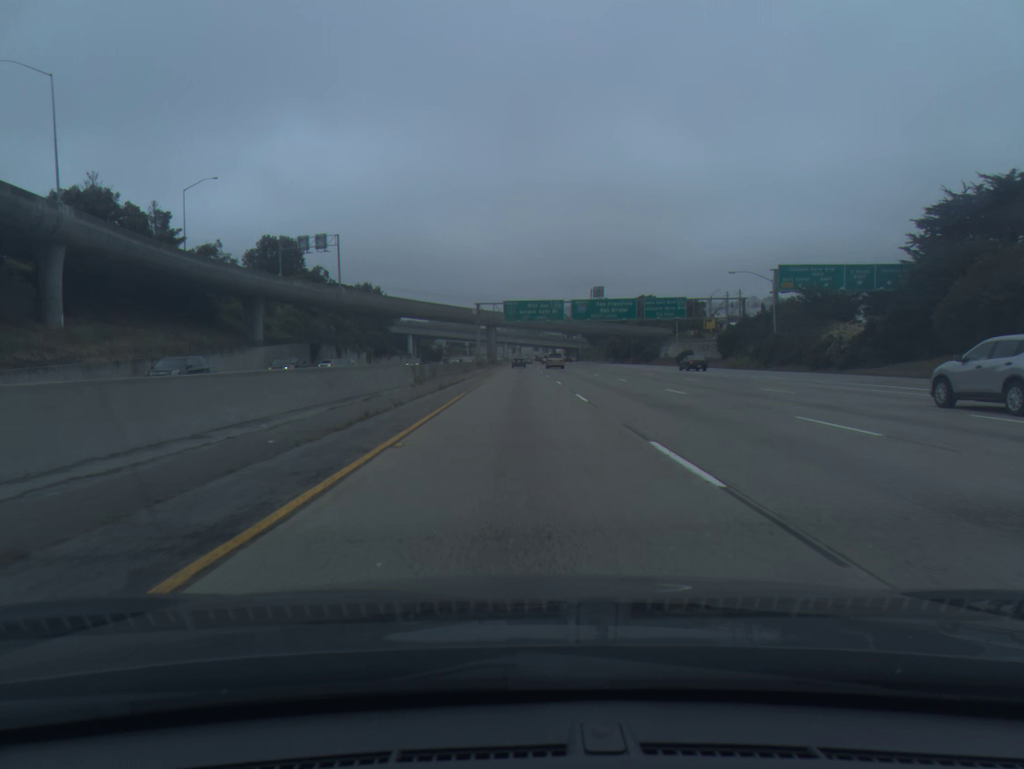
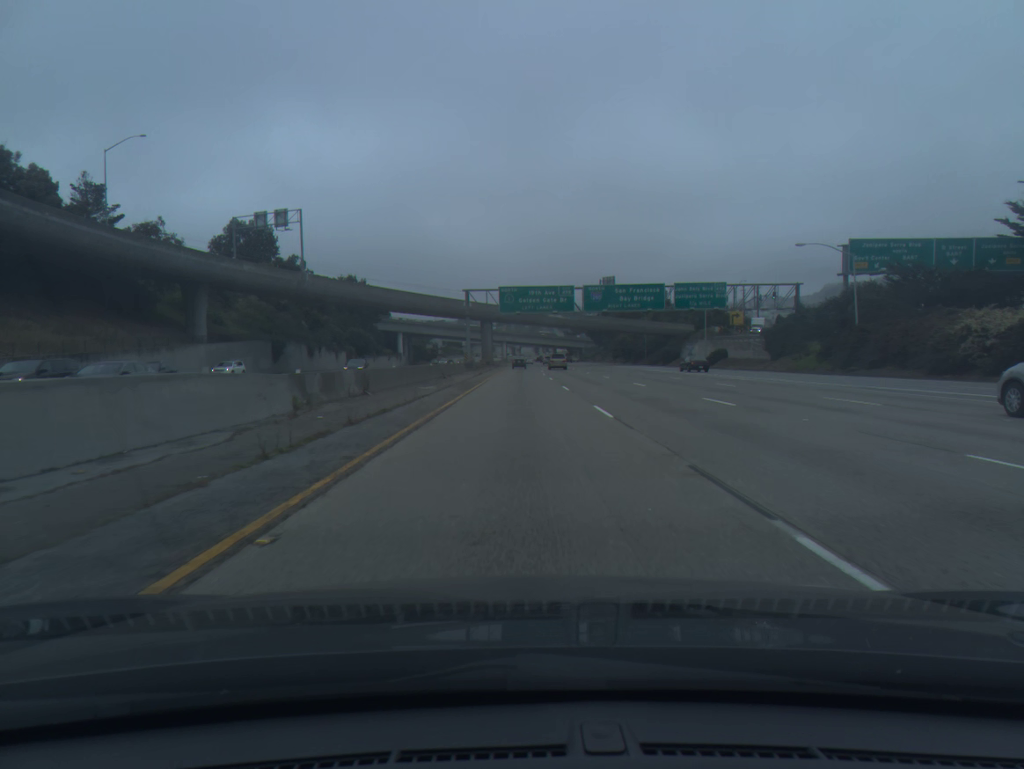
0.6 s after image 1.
(0.0, +20.2) m; 0°
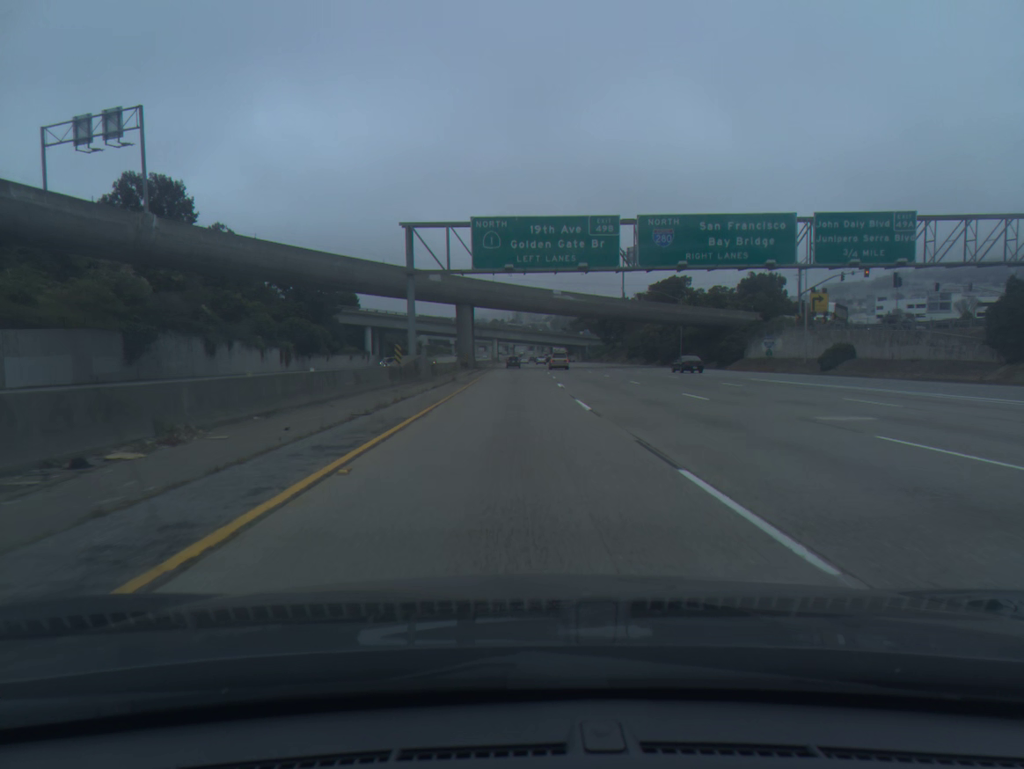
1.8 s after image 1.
(+0.1, +40.7) m; 0°
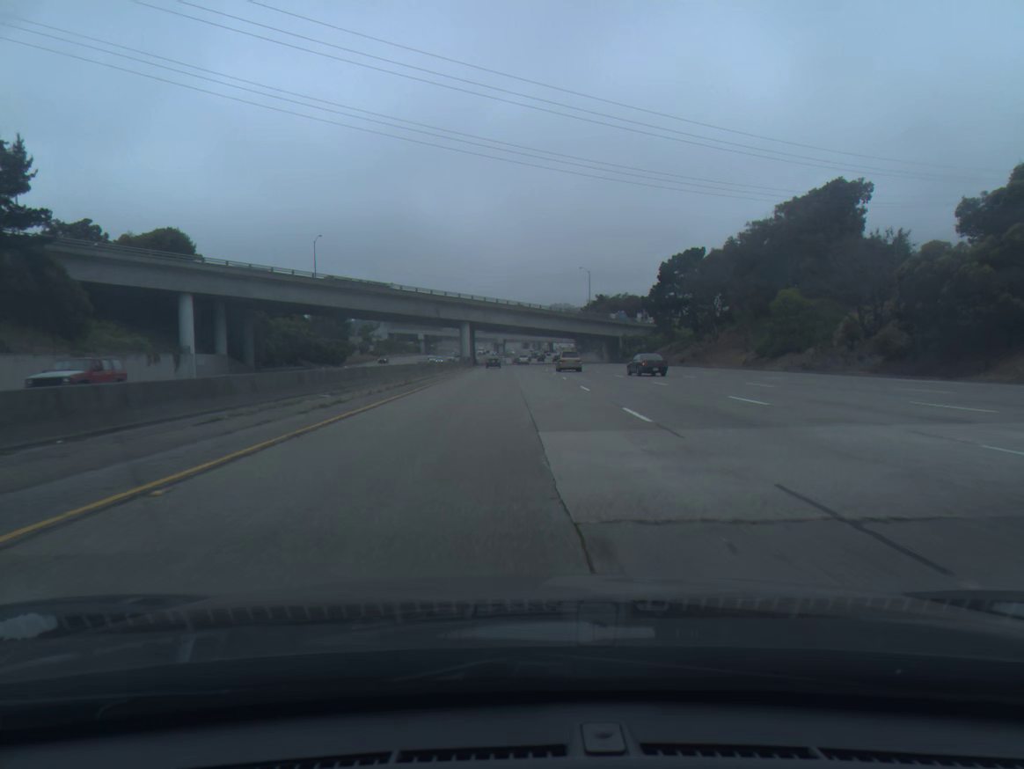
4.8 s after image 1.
(+0.7, +103.3) m; +1°
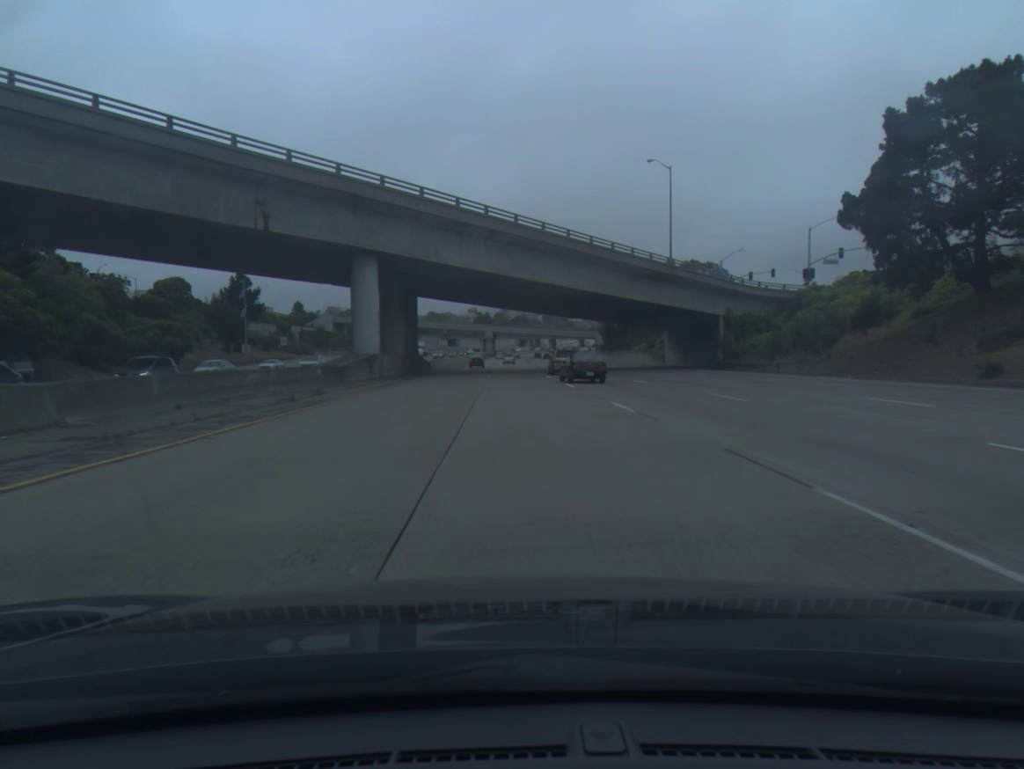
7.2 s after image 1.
(-0.4, +82.8) m; 0°
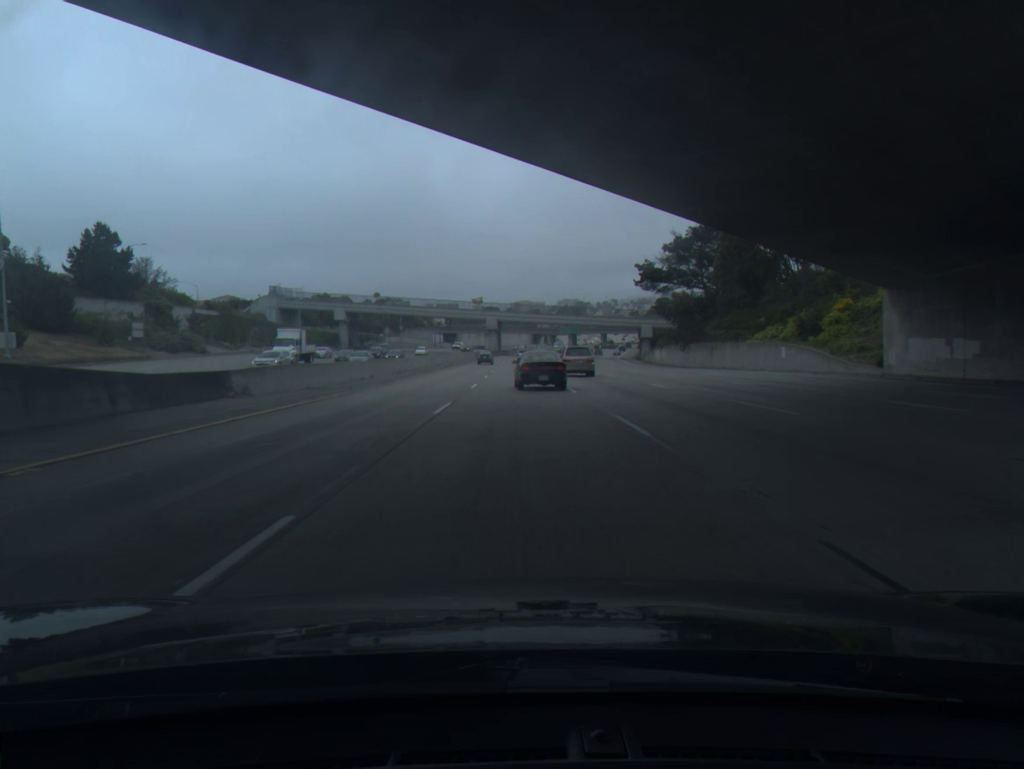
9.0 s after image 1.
(-0.6, +61.9) m; -1°
